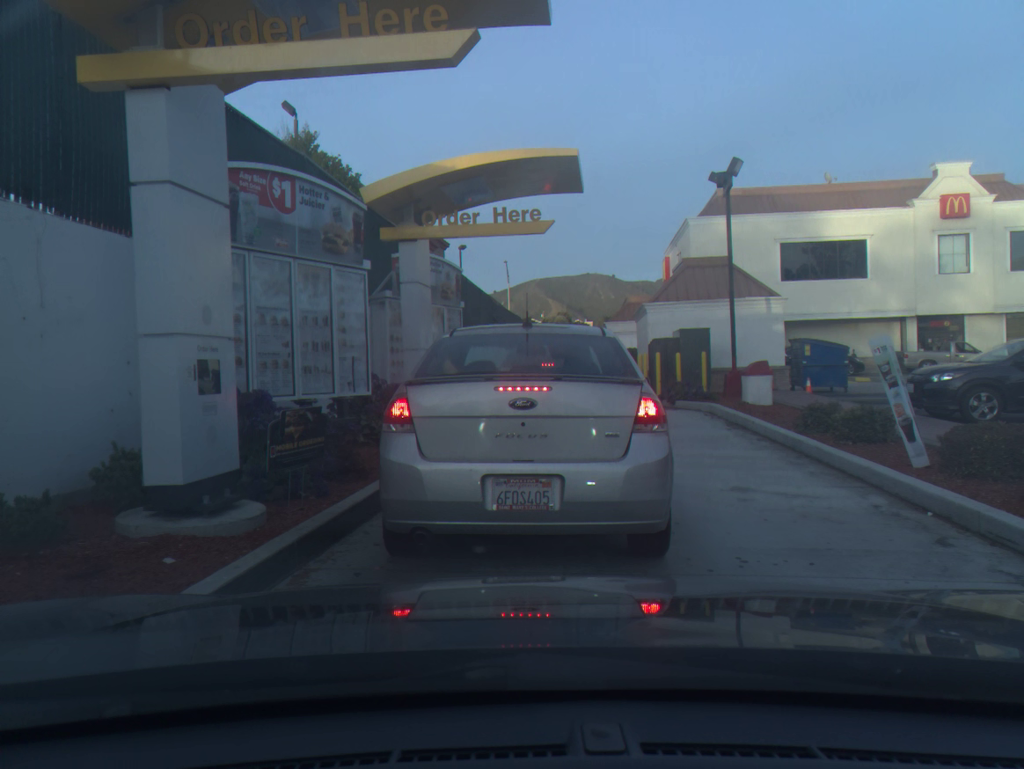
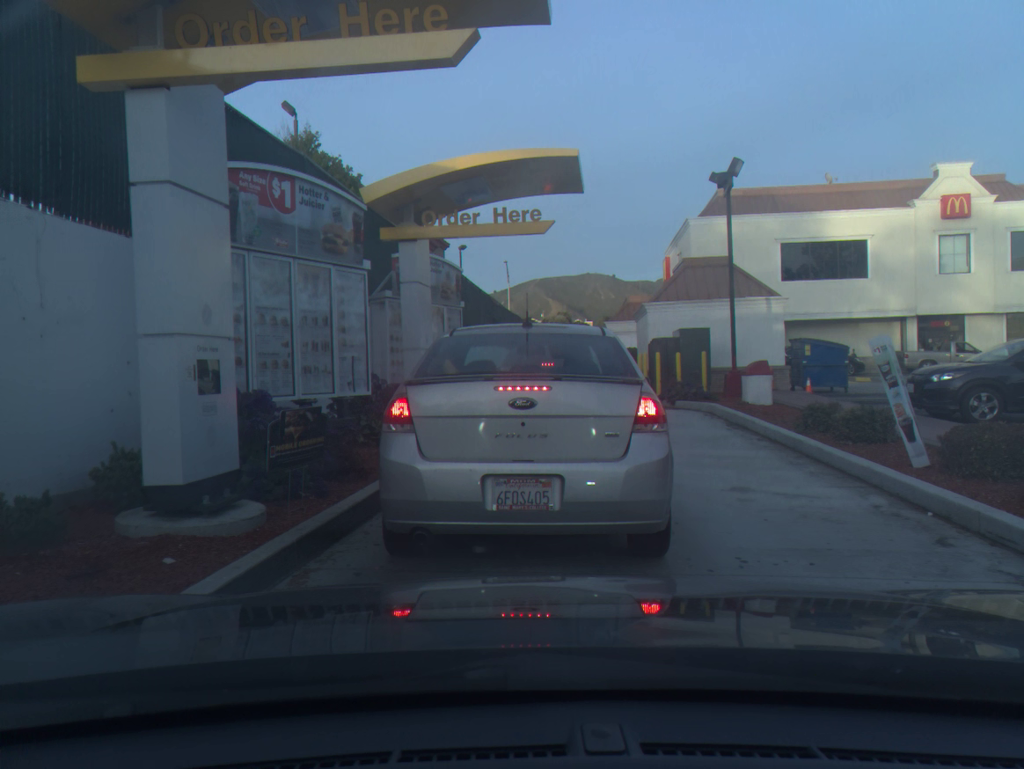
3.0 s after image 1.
(0.0, 0.0) m; 0°
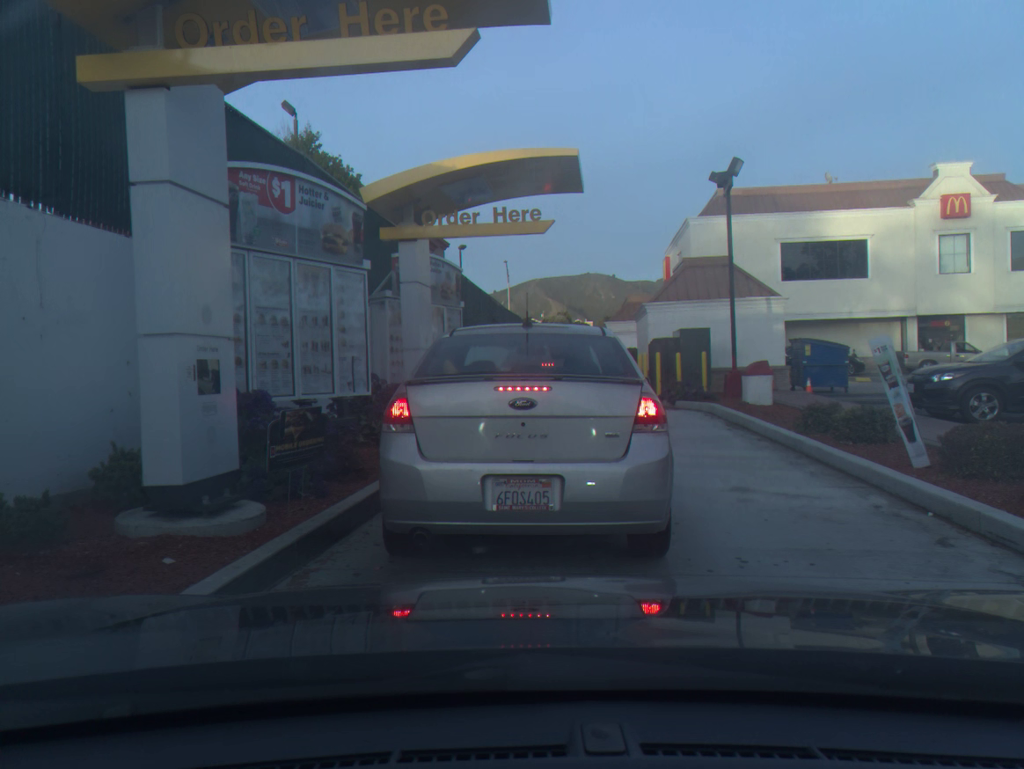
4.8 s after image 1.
(0.0, 0.0) m; 0°
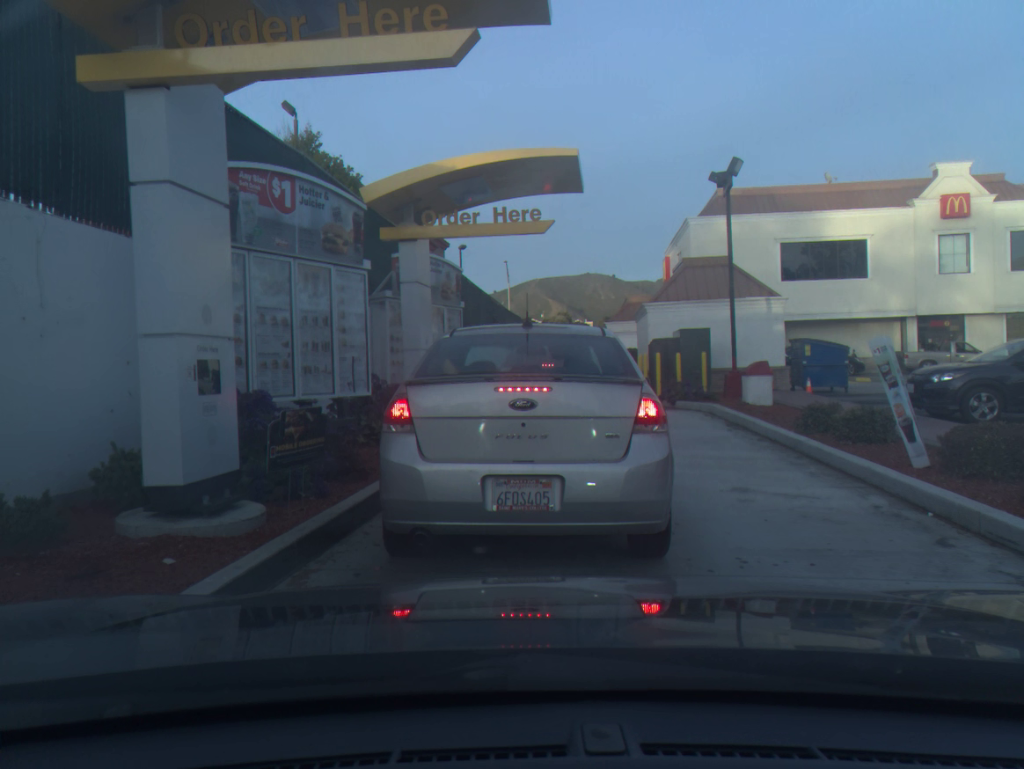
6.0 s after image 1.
(0.0, 0.0) m; 0°
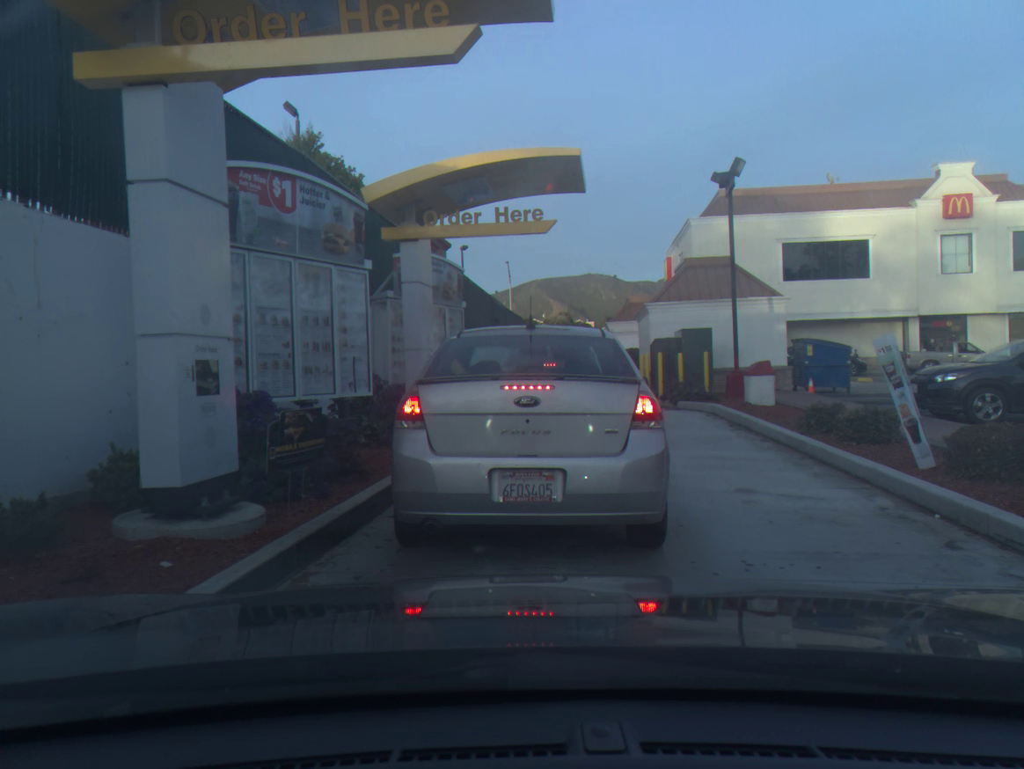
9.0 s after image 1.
(0.0, +0.1) m; 0°
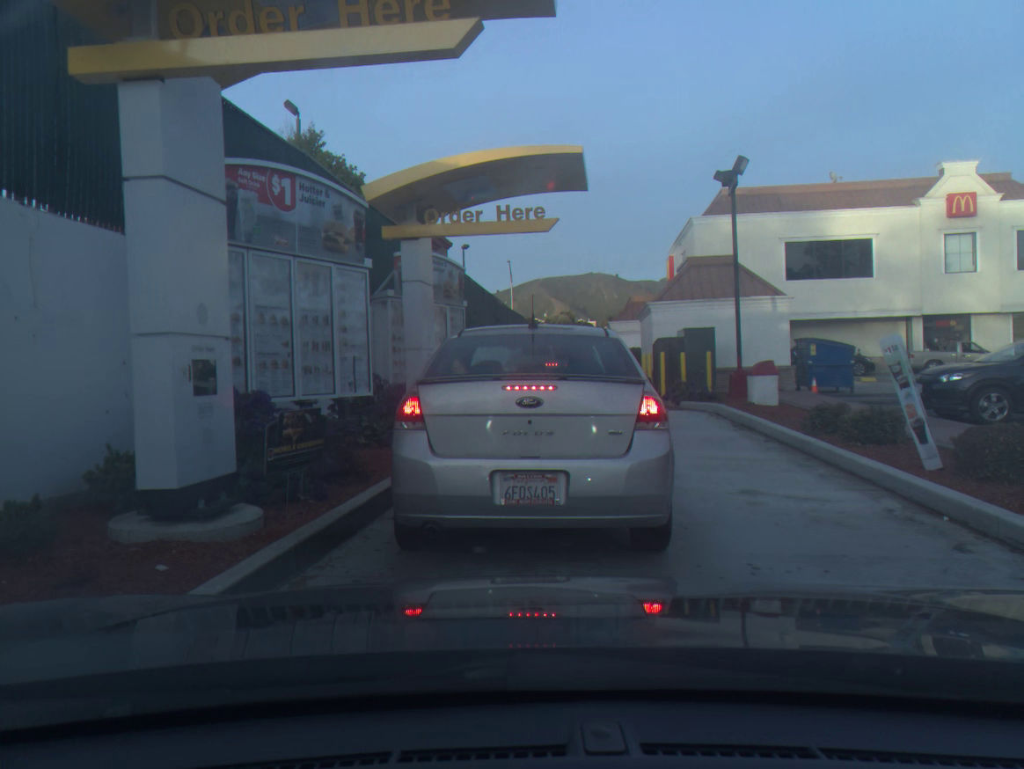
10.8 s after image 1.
(0.0, +0.1) m; 0°
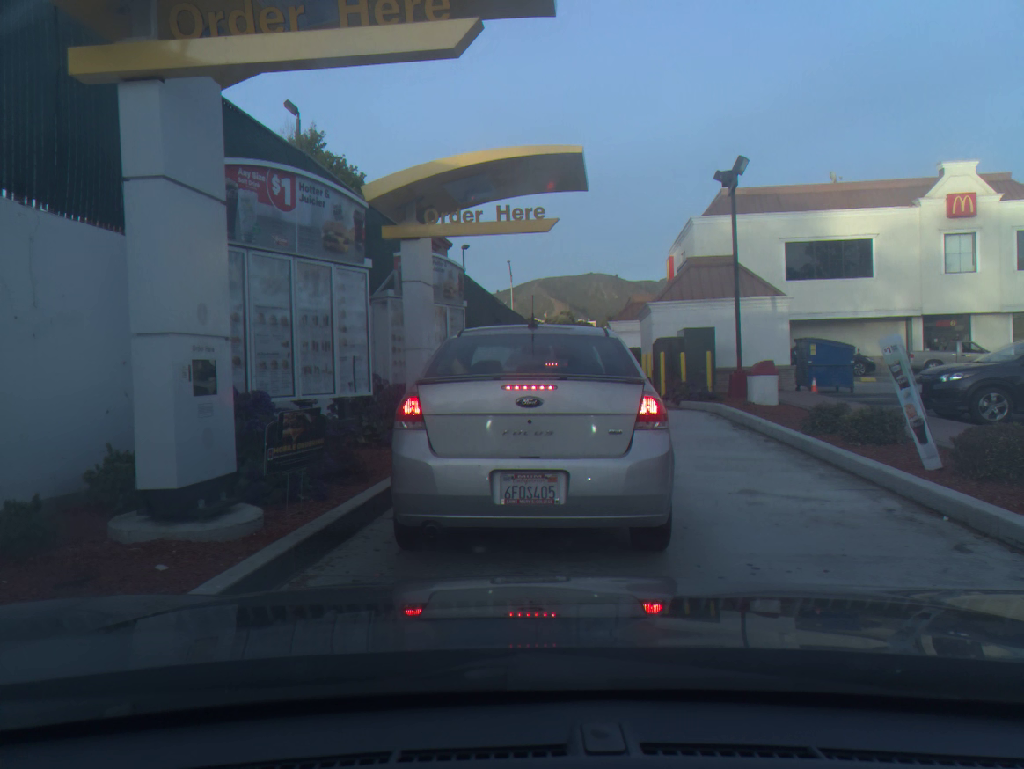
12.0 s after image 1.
(0.0, 0.0) m; 0°
